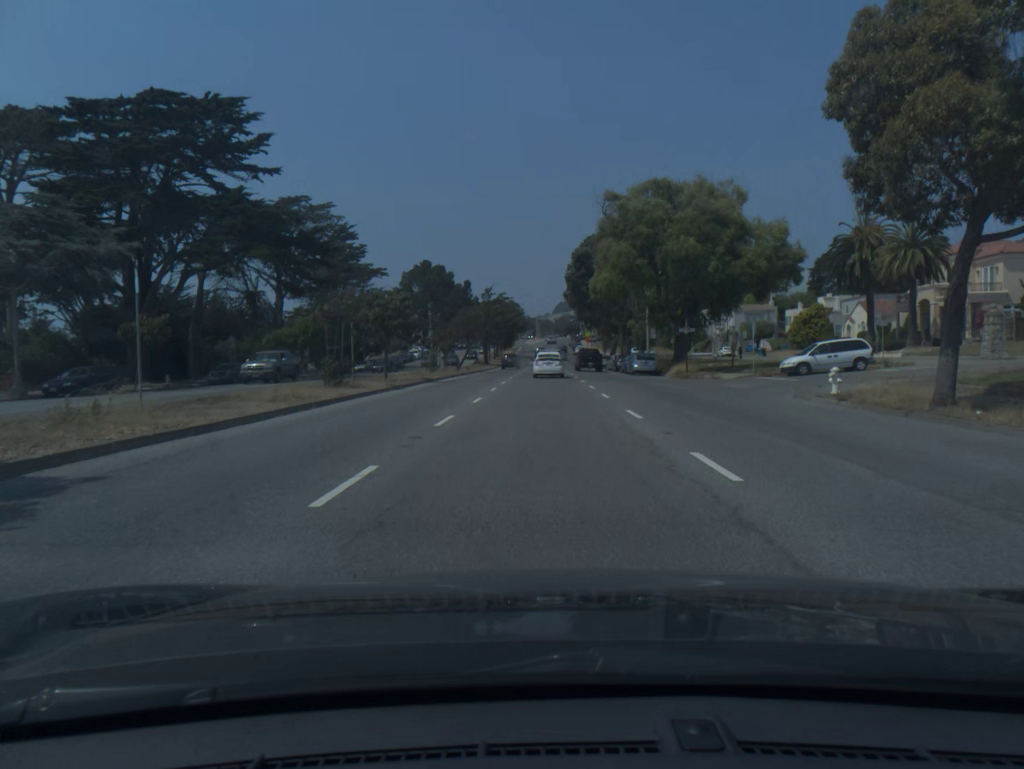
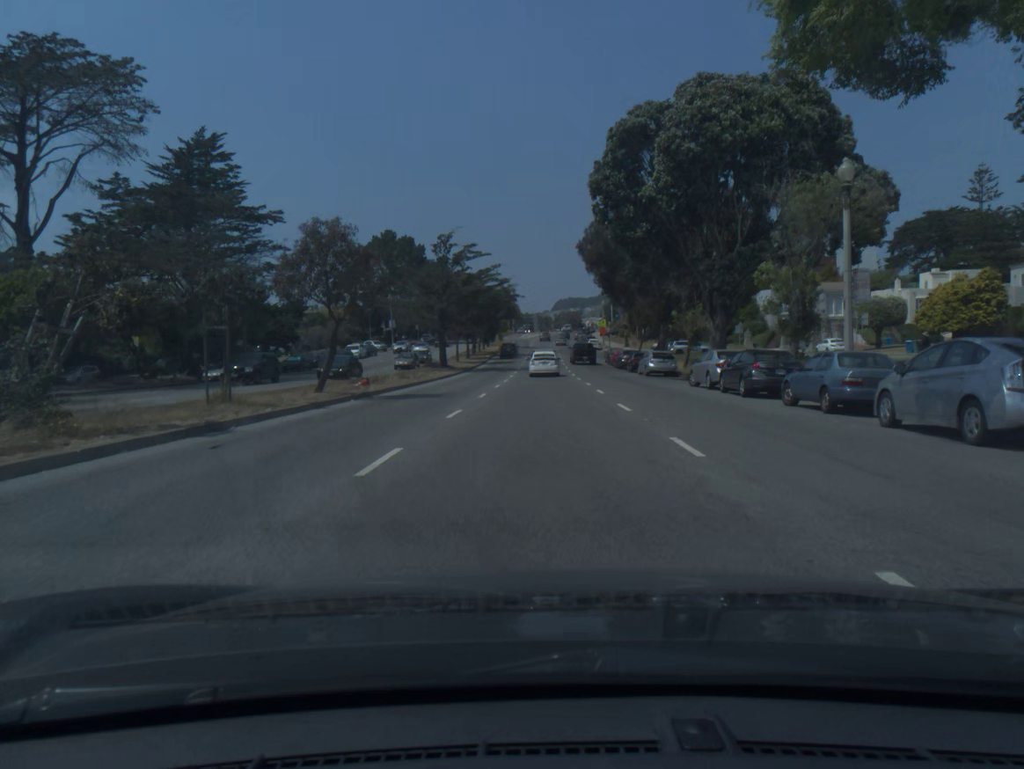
(+0.1, +41.4) m; 0°
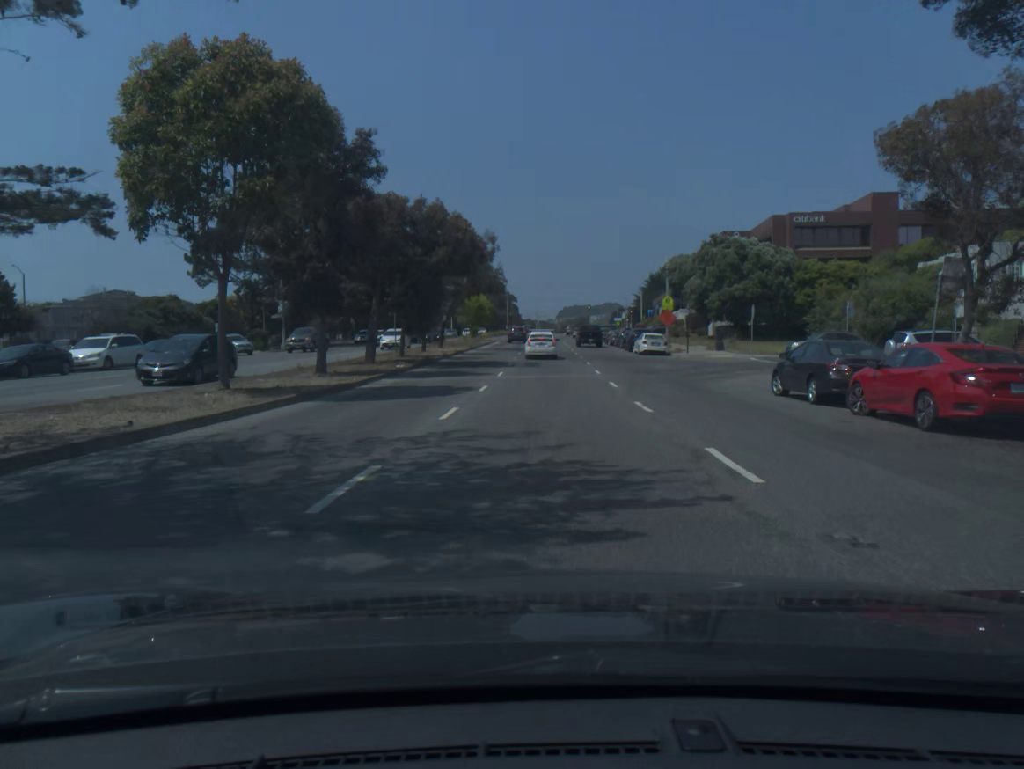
(-0.1, +53.0) m; 0°
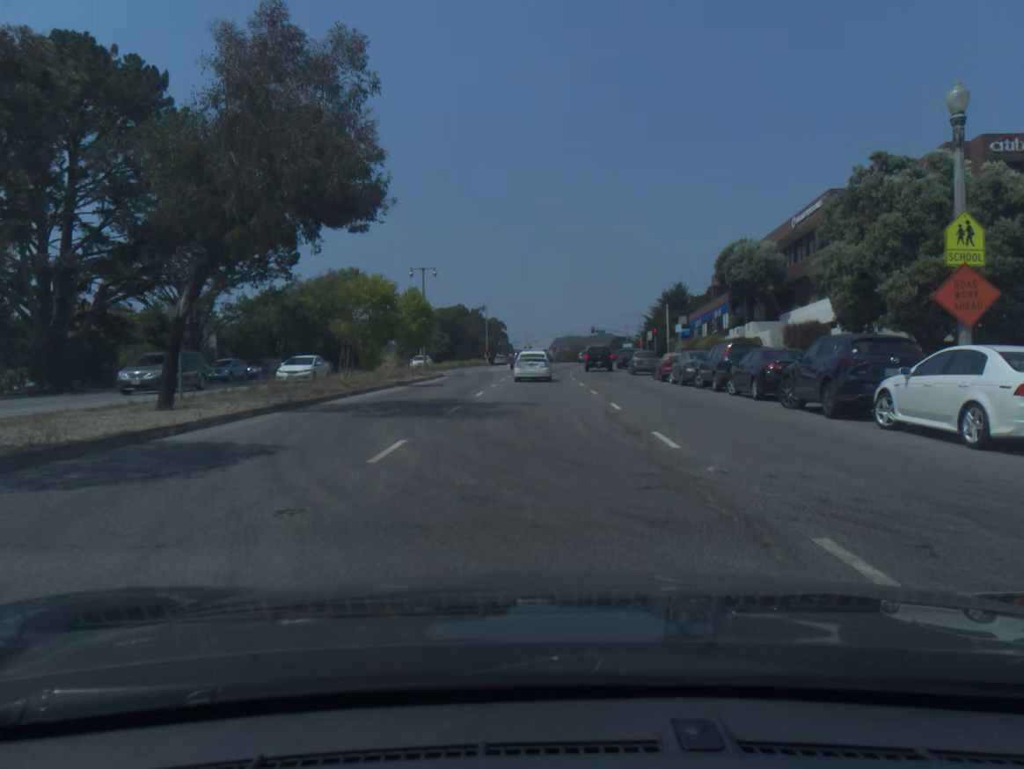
(+0.3, +40.2) m; 0°
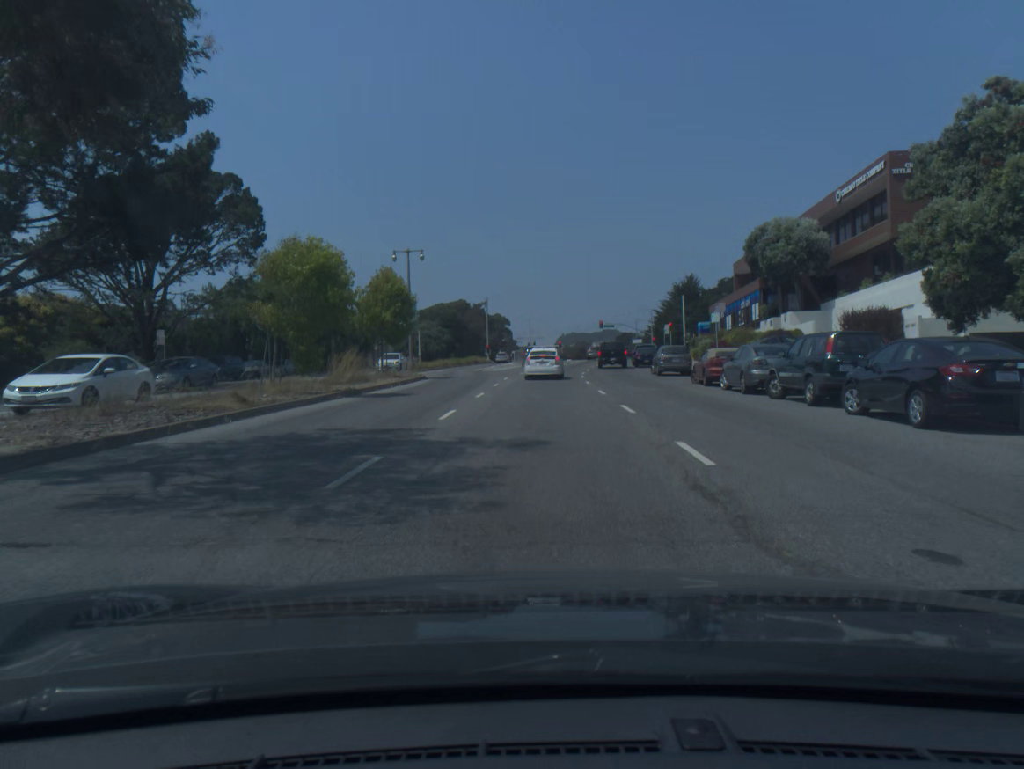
(0.0, +9.2) m; 0°
